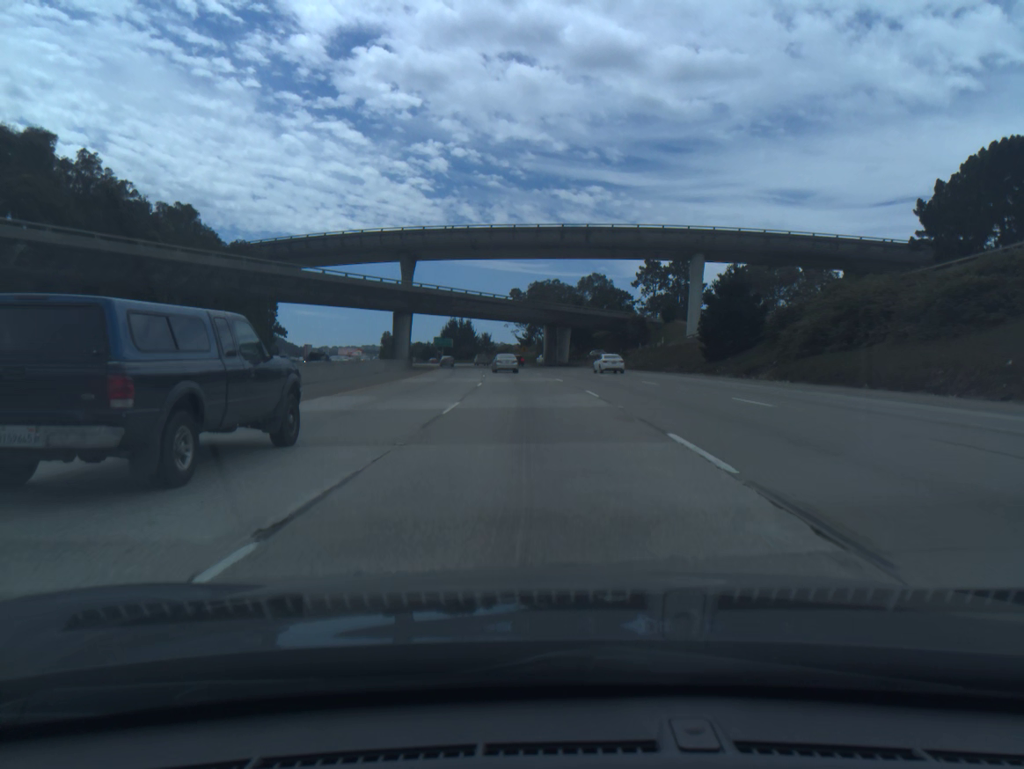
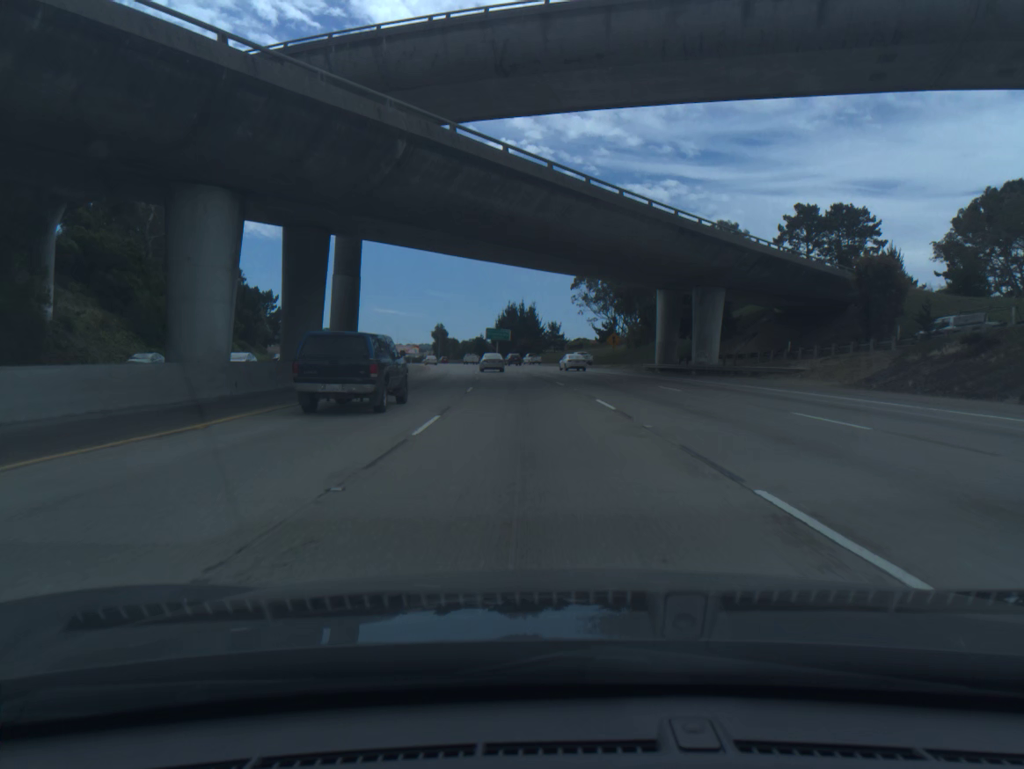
(-2.9, +62.8) m; -5°
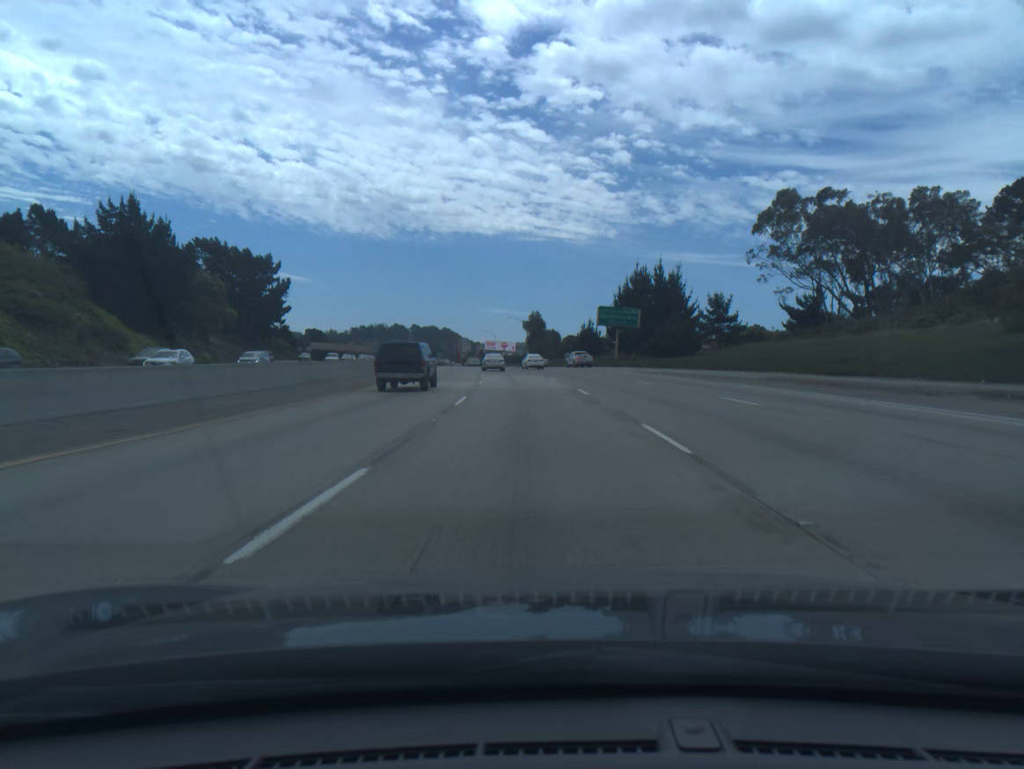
(-5.5, +80.6) m; -8°
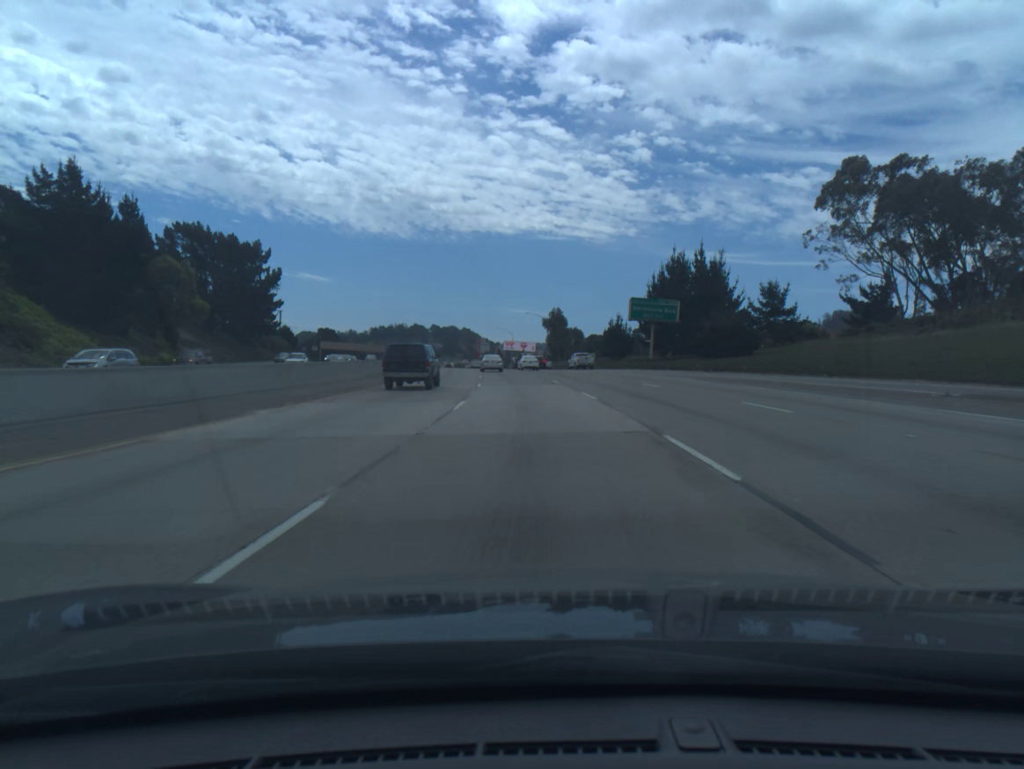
(-0.2, +16.5) m; -1°
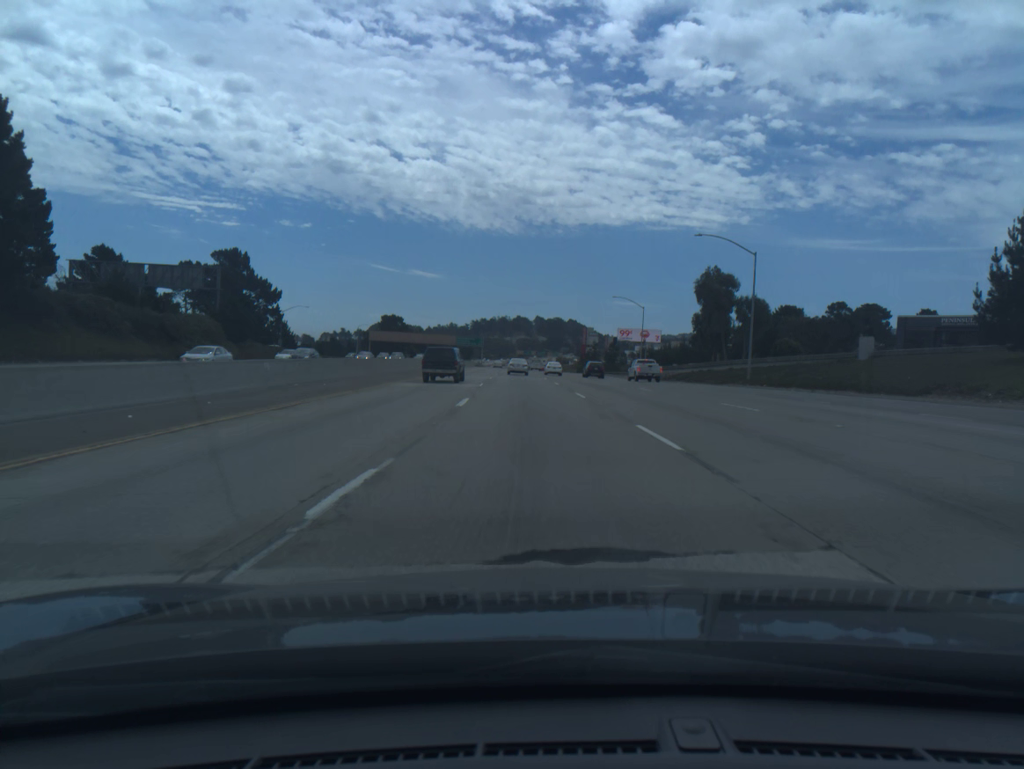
(-5.9, +84.5) m; -8°
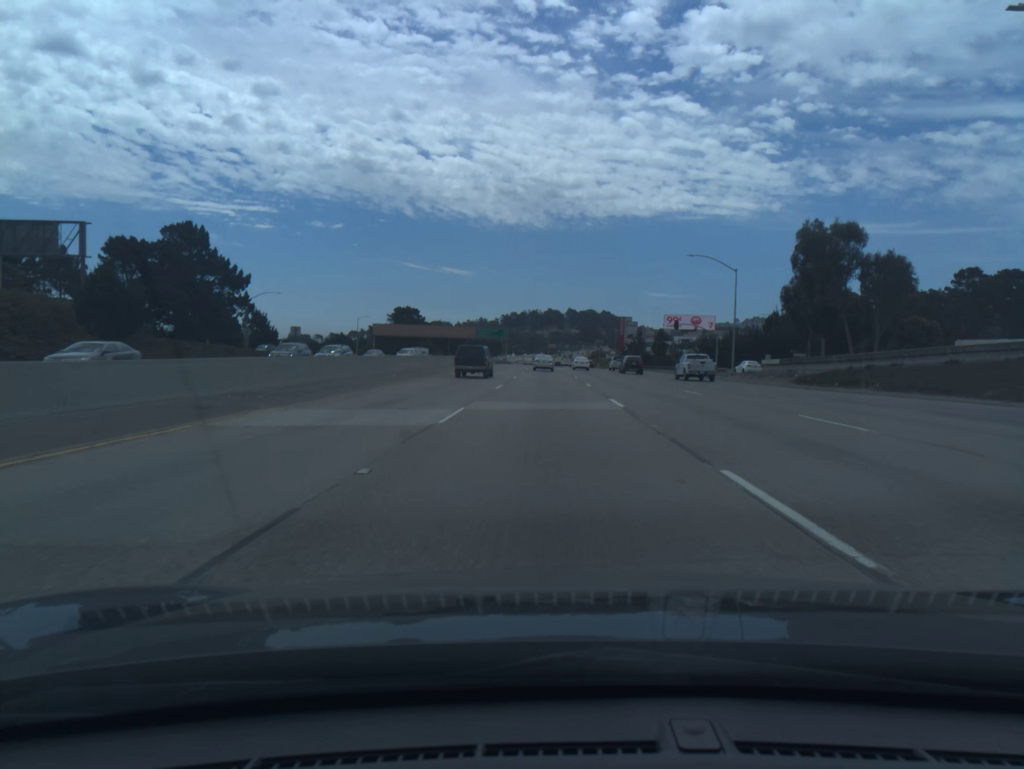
(-0.7, +34.9) m; -2°
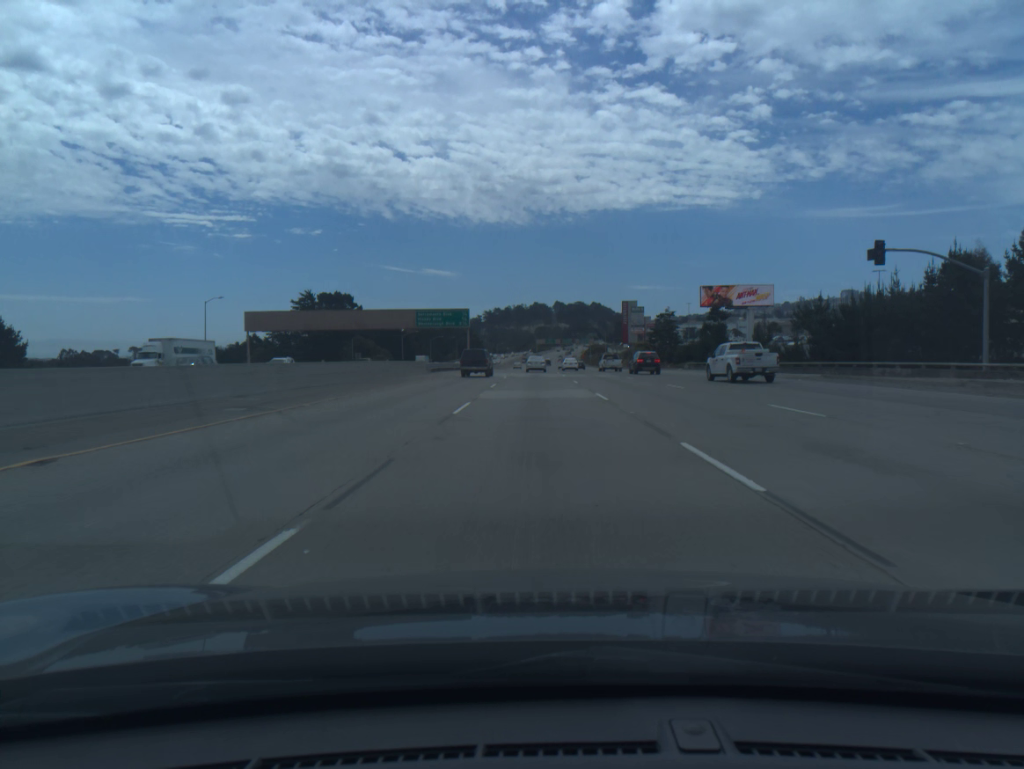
(+0.3, +70.5) m; +1°
